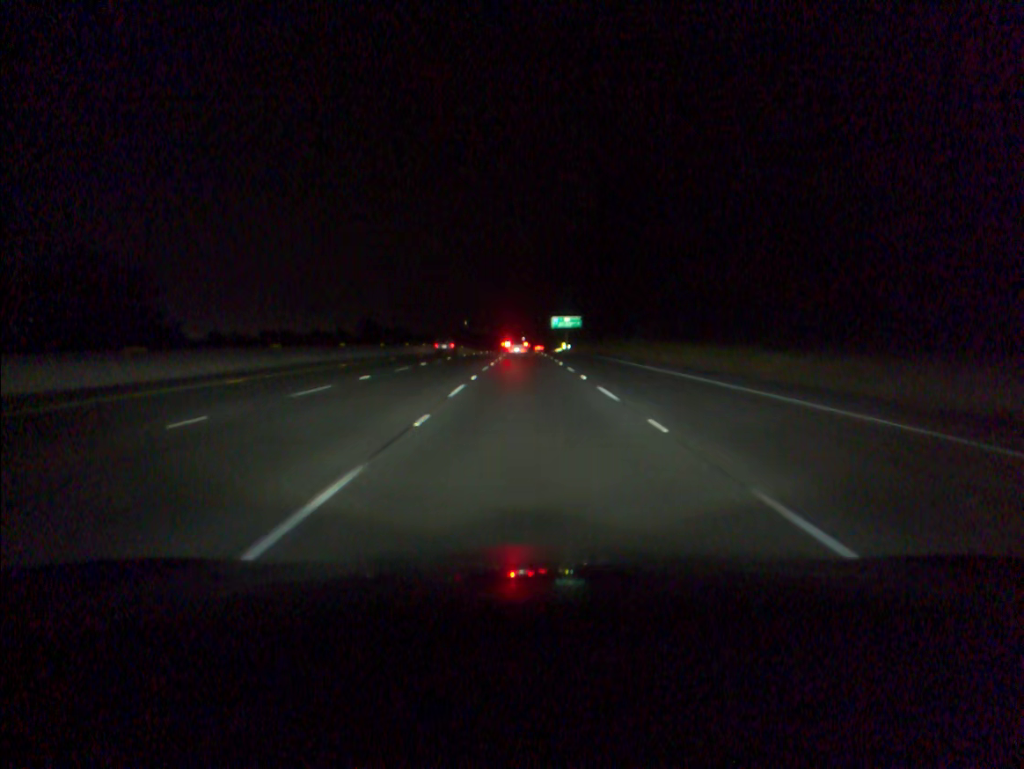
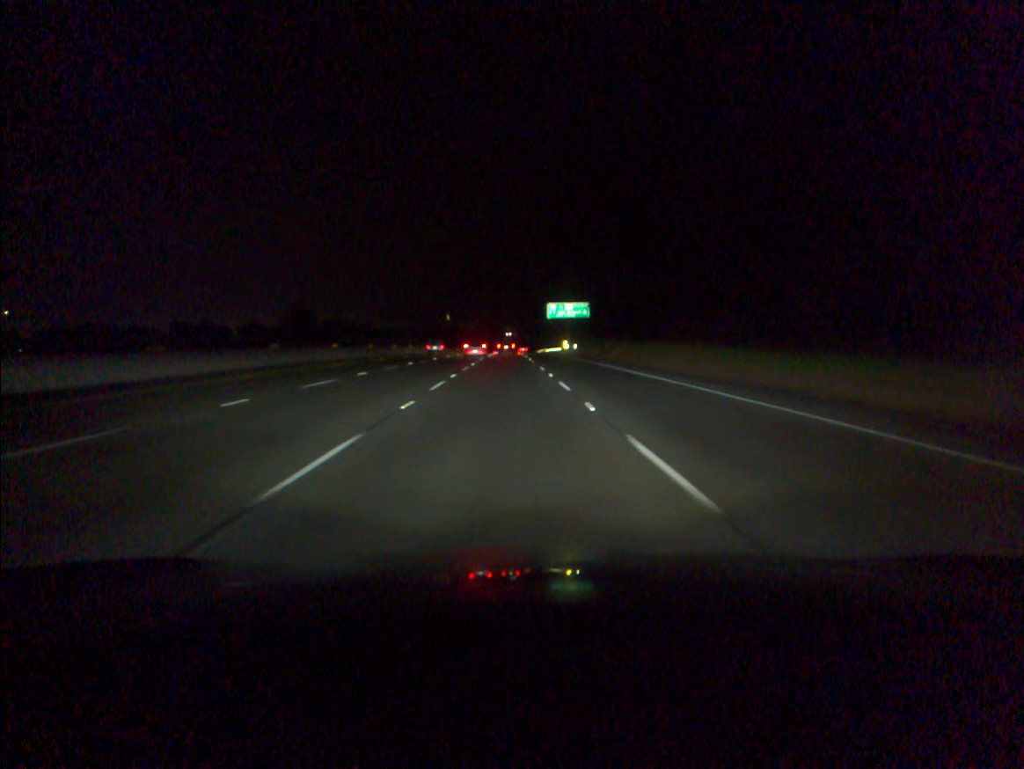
(+0.5, +54.3) m; +1°
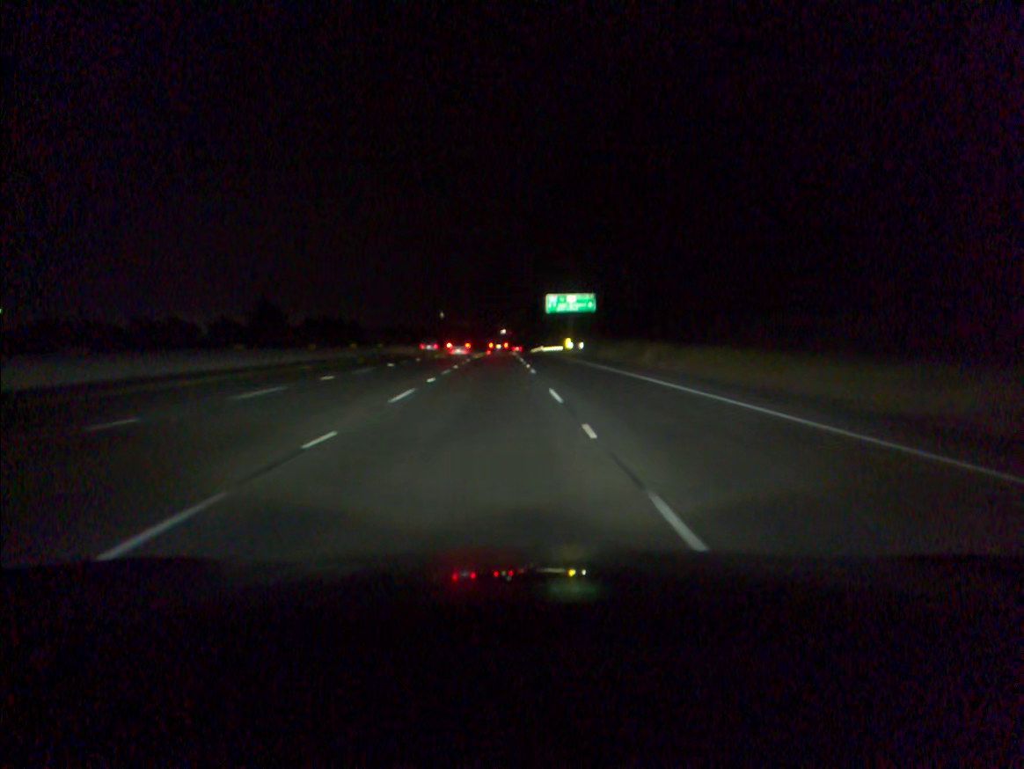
(+0.1, +18.7) m; 0°
